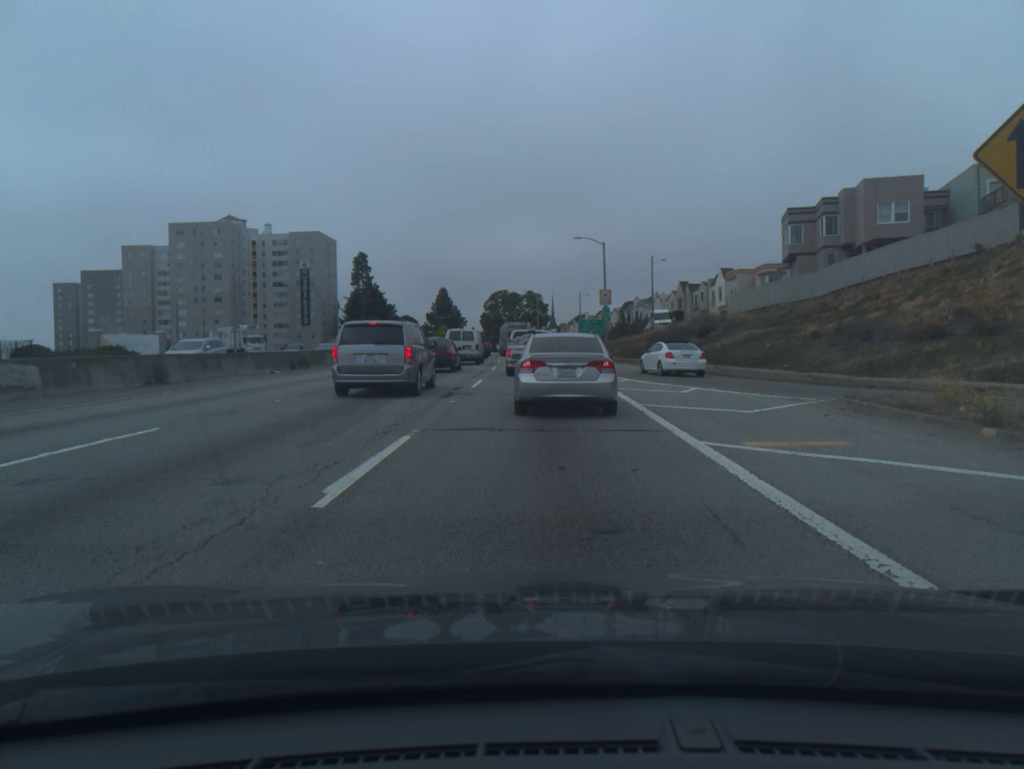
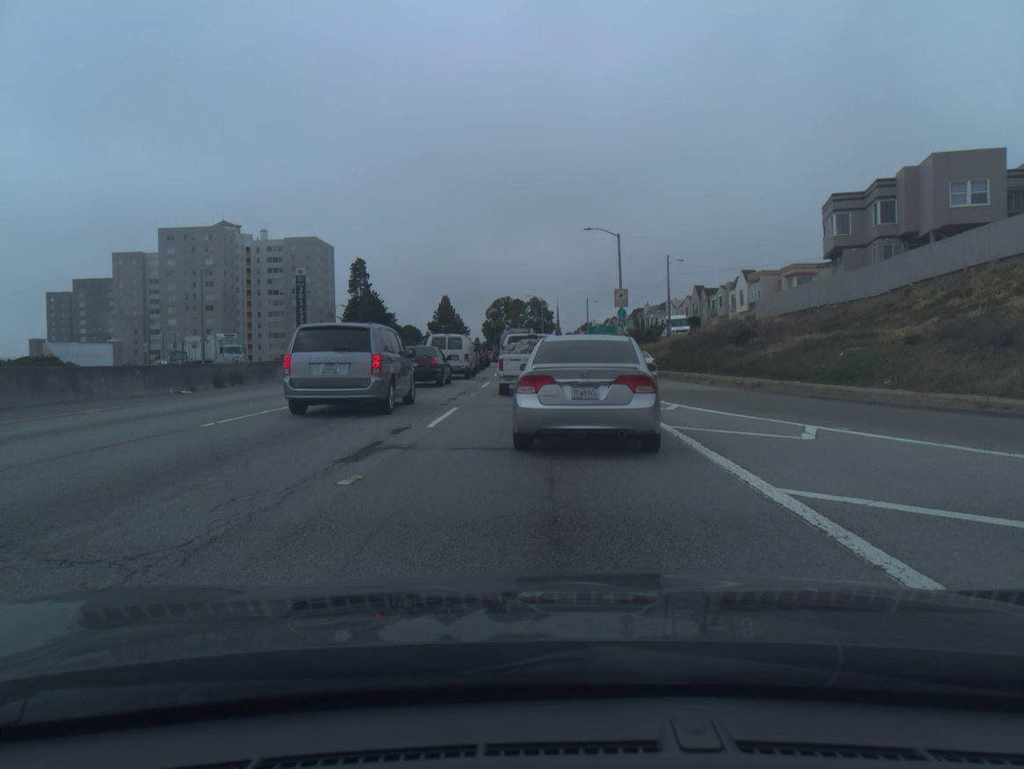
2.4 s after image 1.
(-0.1, +9.2) m; -1°
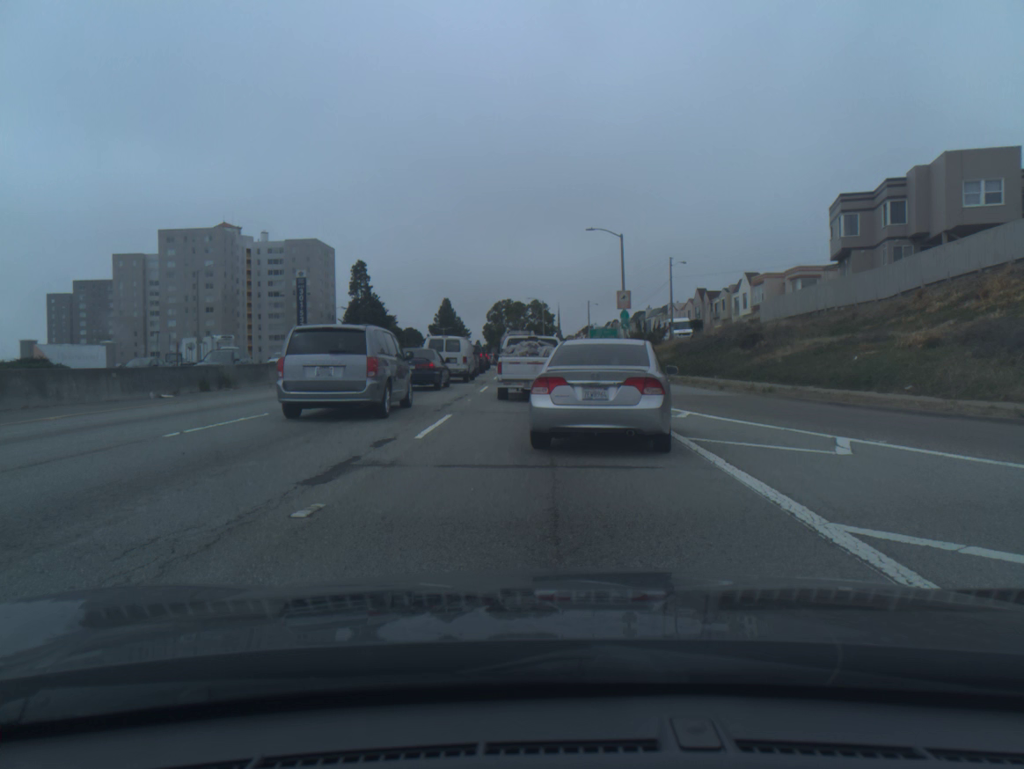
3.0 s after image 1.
(0.0, +1.3) m; -1°
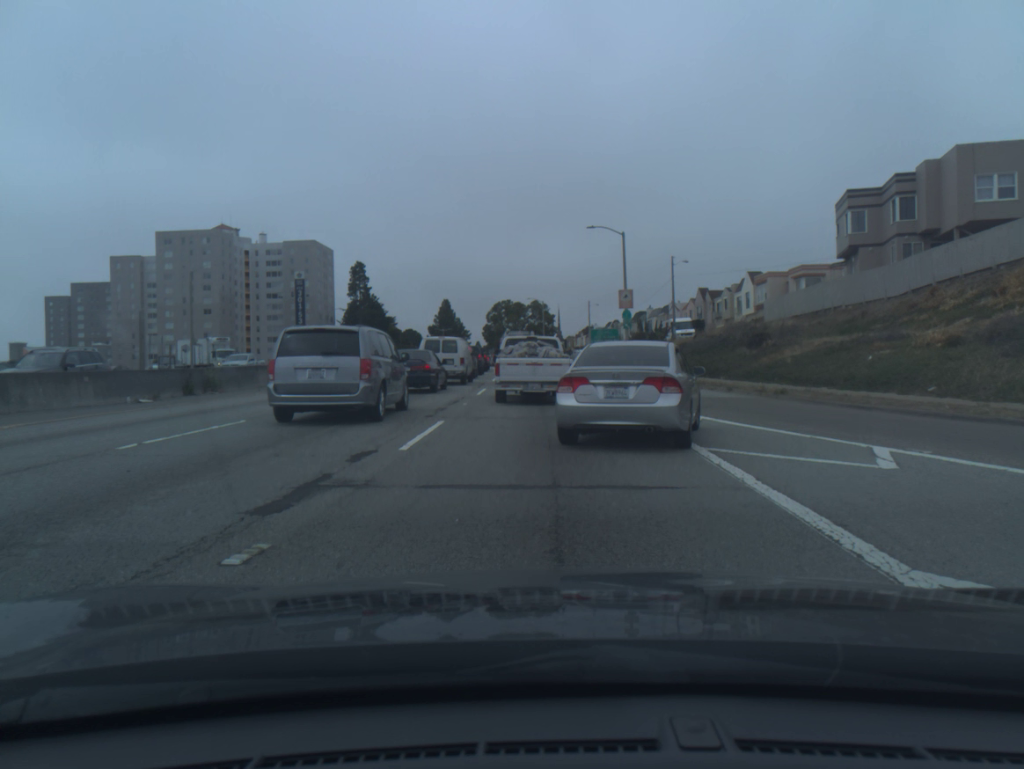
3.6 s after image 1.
(0.0, +1.2) m; 0°
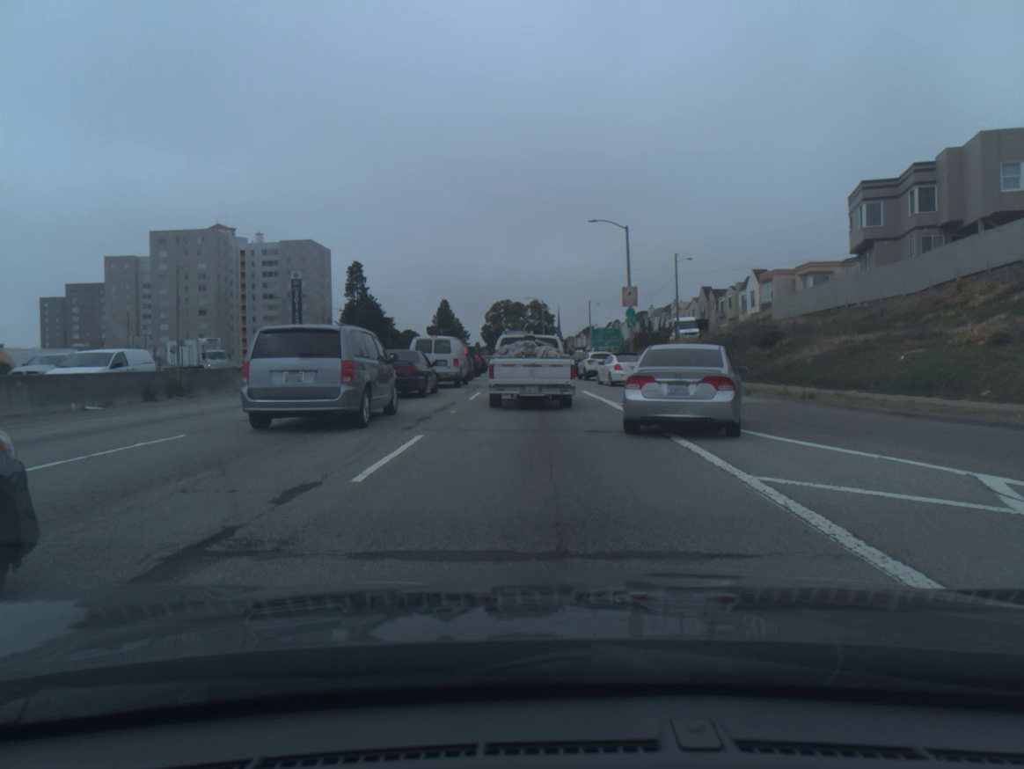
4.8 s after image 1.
(0.0, +2.4) m; 0°
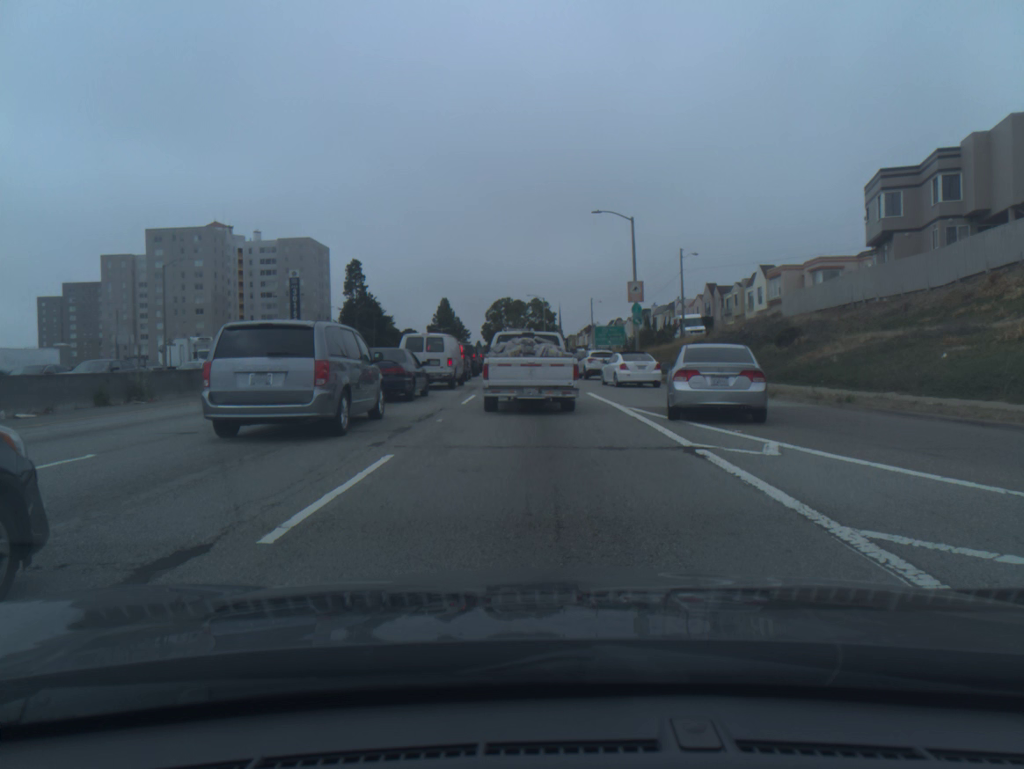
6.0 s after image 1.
(0.0, +2.5) m; 0°
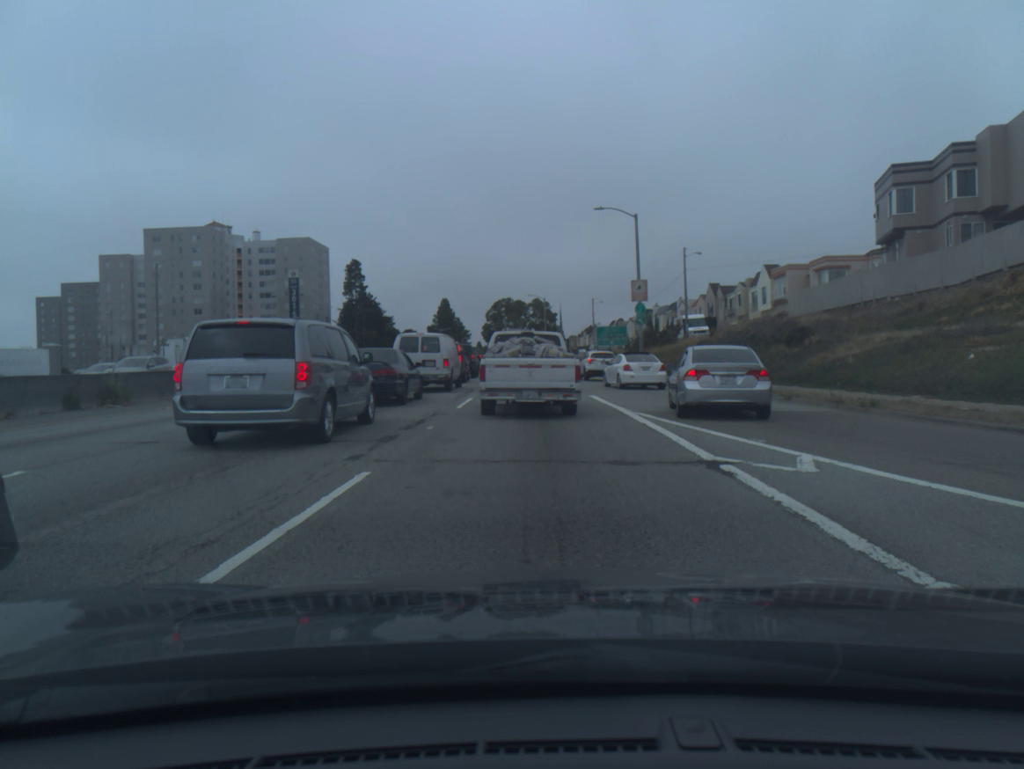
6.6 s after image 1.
(0.0, +1.3) m; 0°
